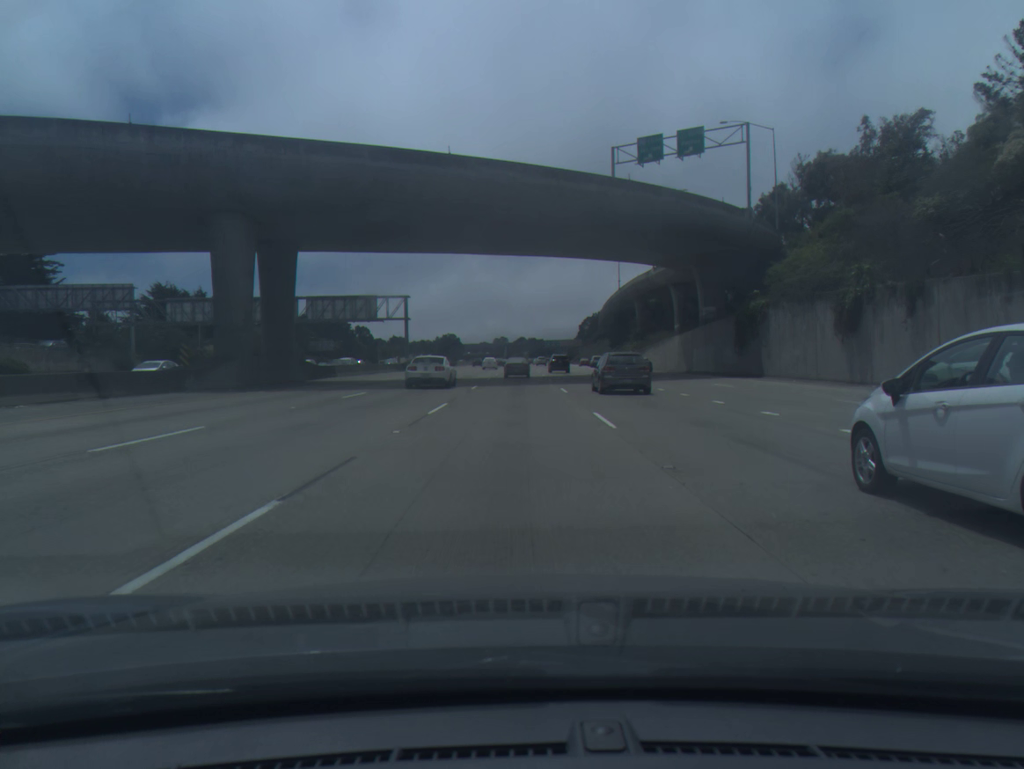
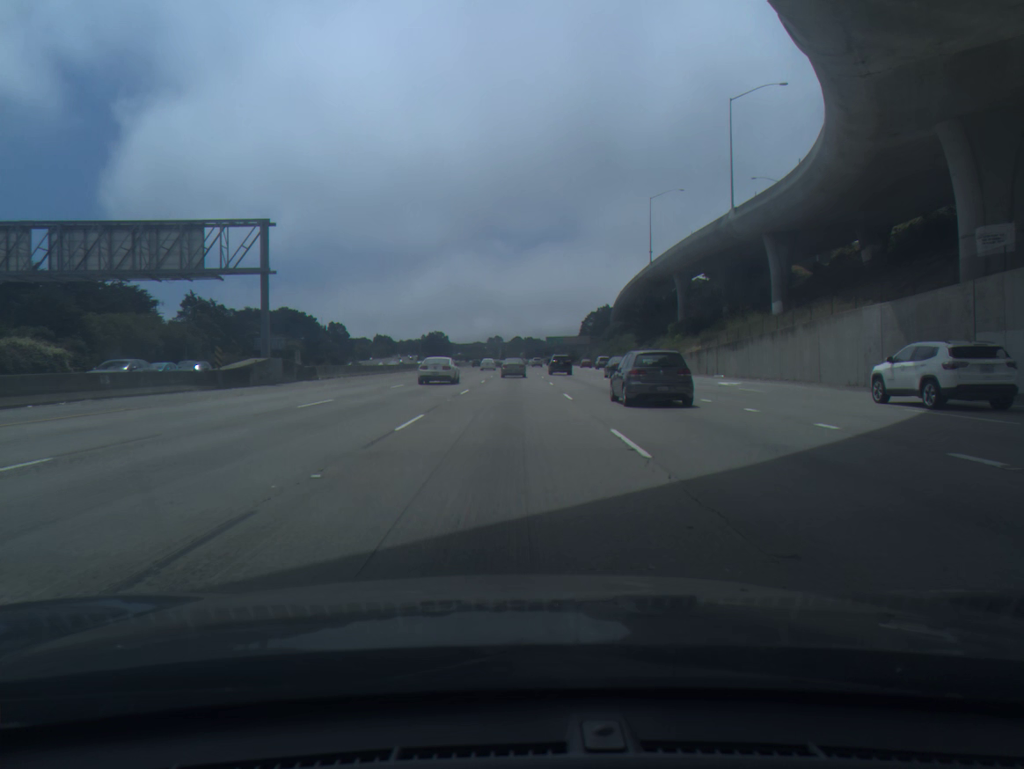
(+0.1, +48.1) m; 0°
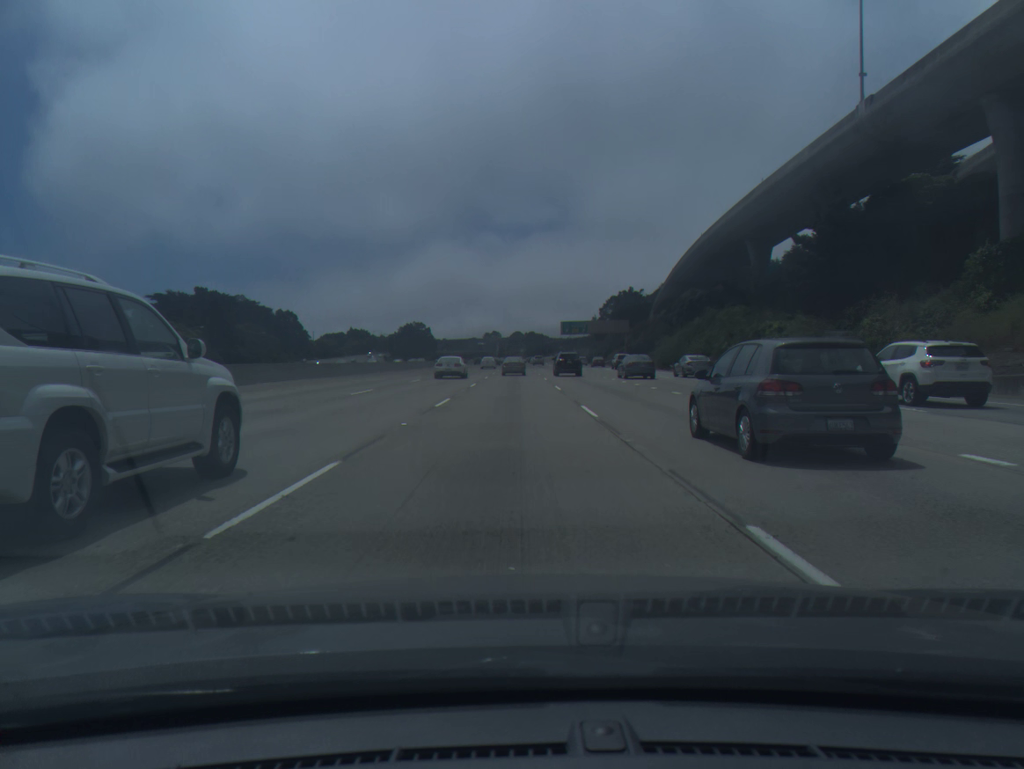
(-0.1, +80.8) m; 0°
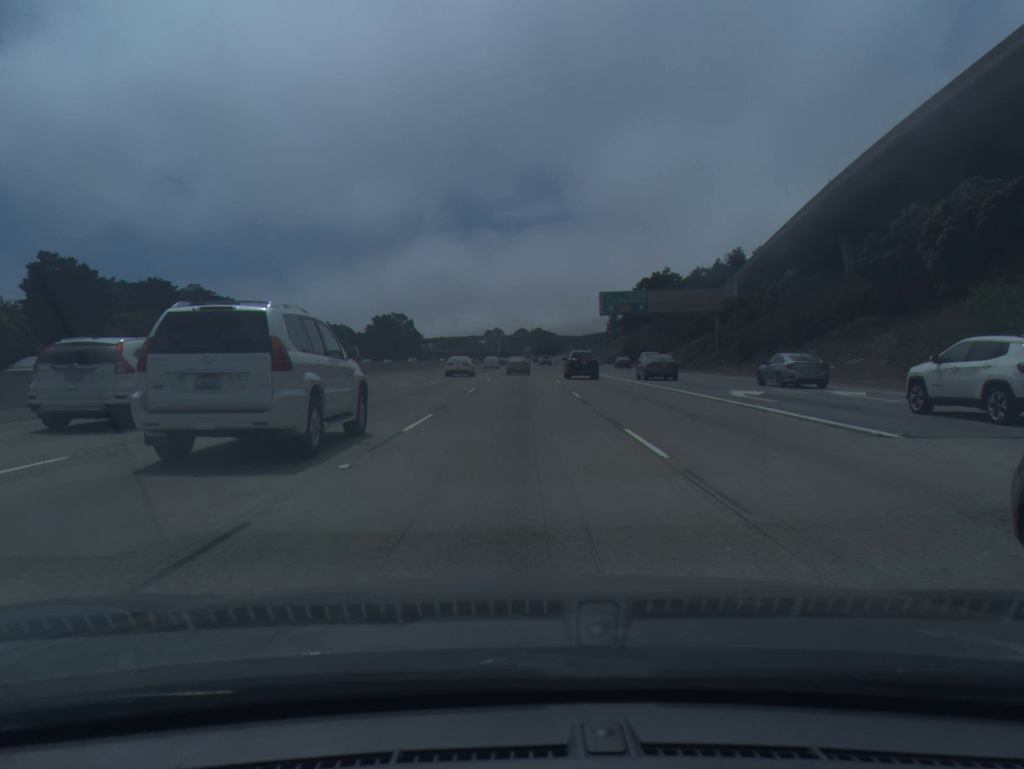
(-0.2, +65.2) m; 0°
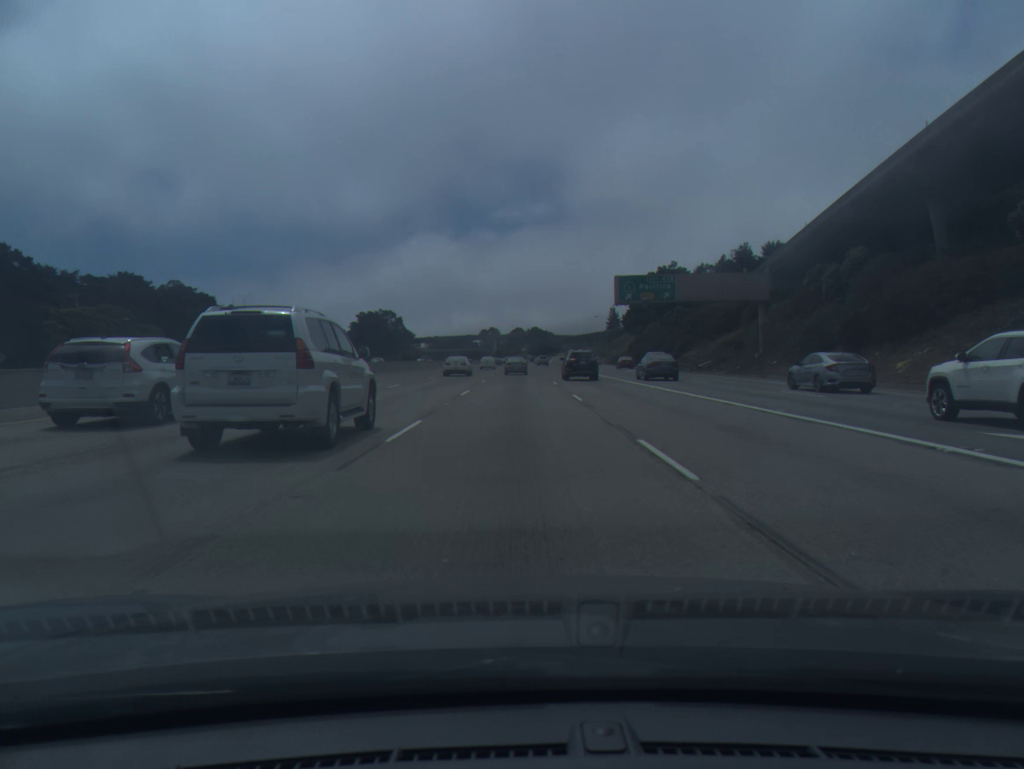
(0.0, +16.4) m; 0°
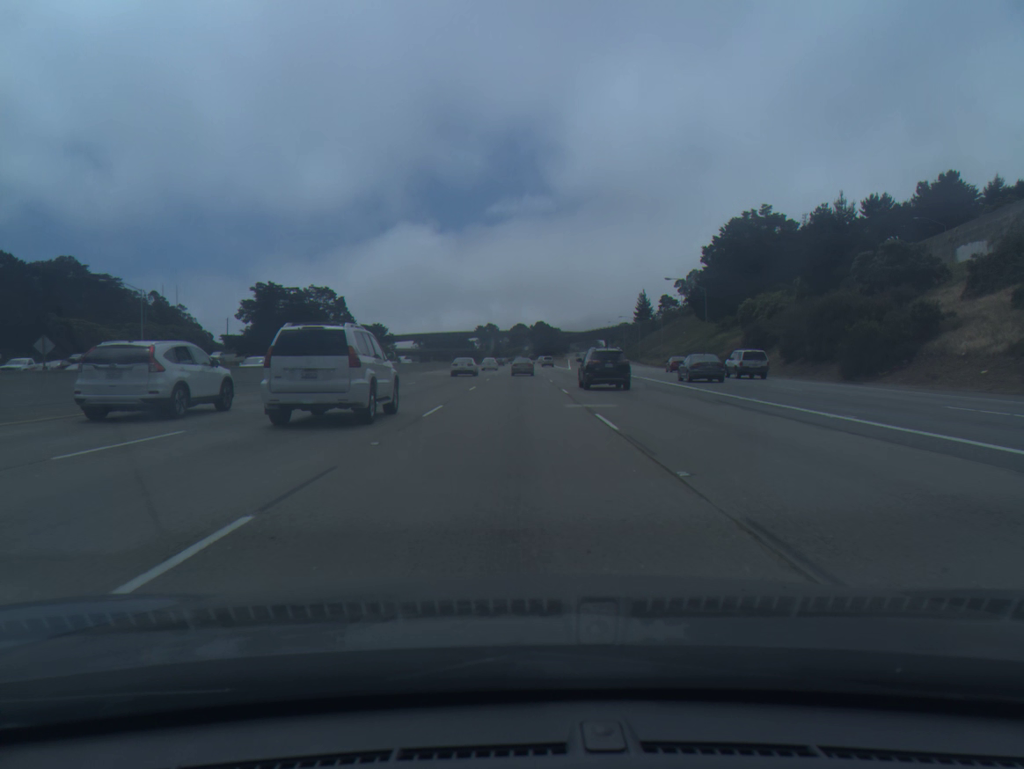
(0.0, +82.2) m; 0°
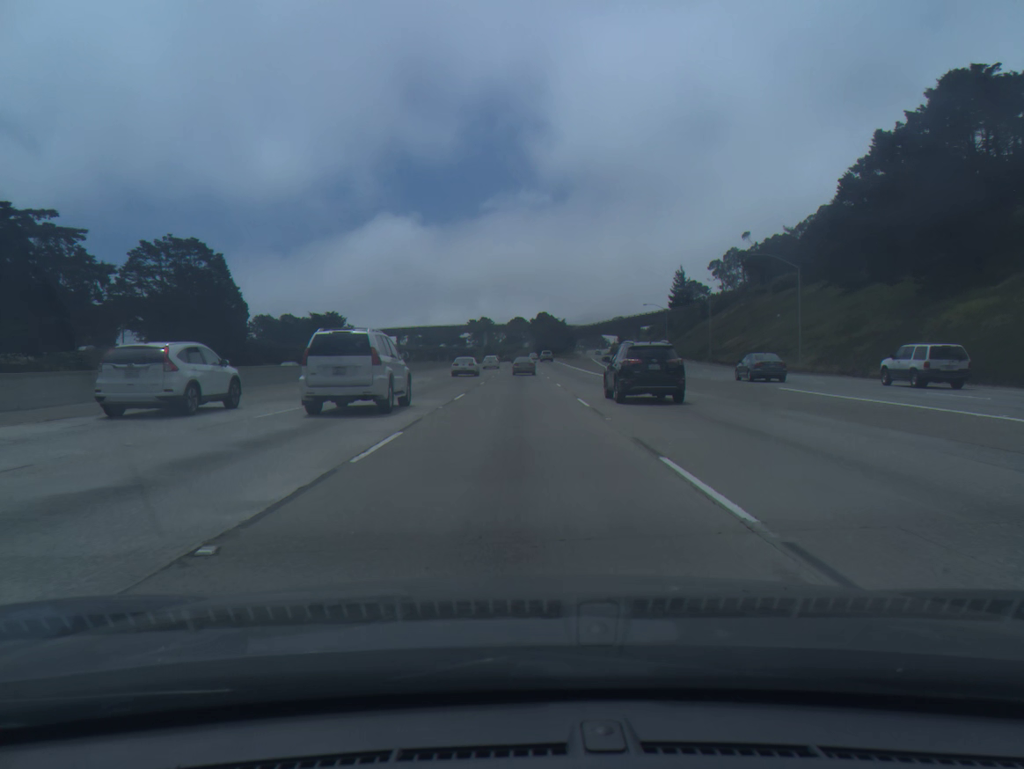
(0.0, +66.1) m; 0°
